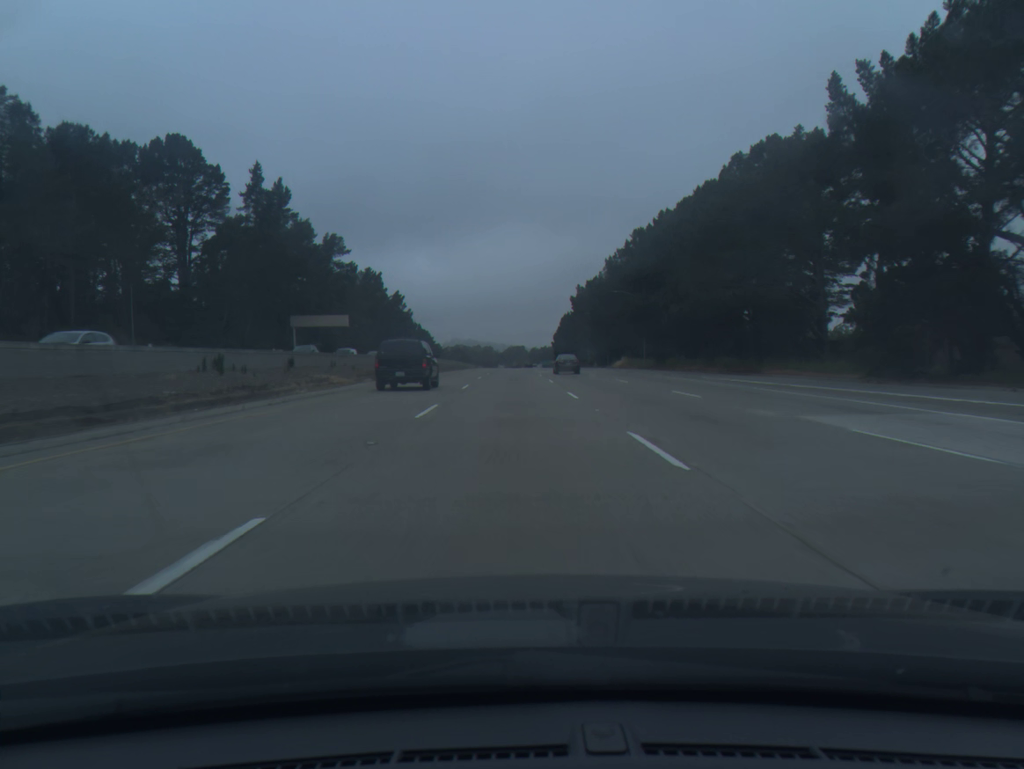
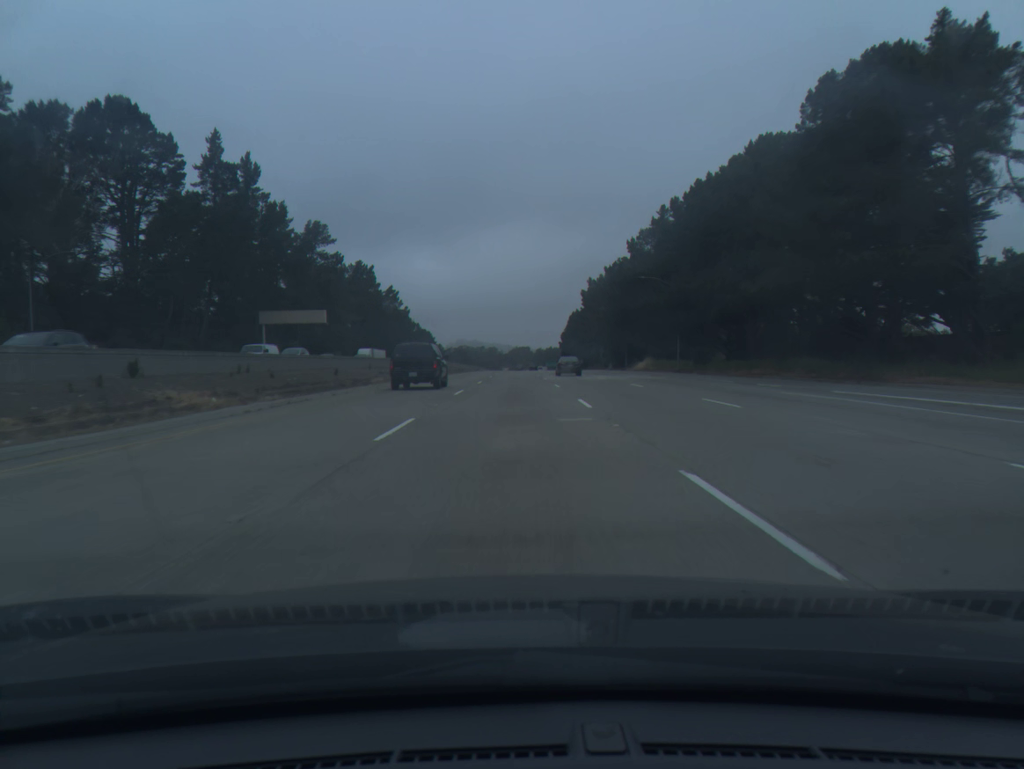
(-0.1, +18.7) m; 0°
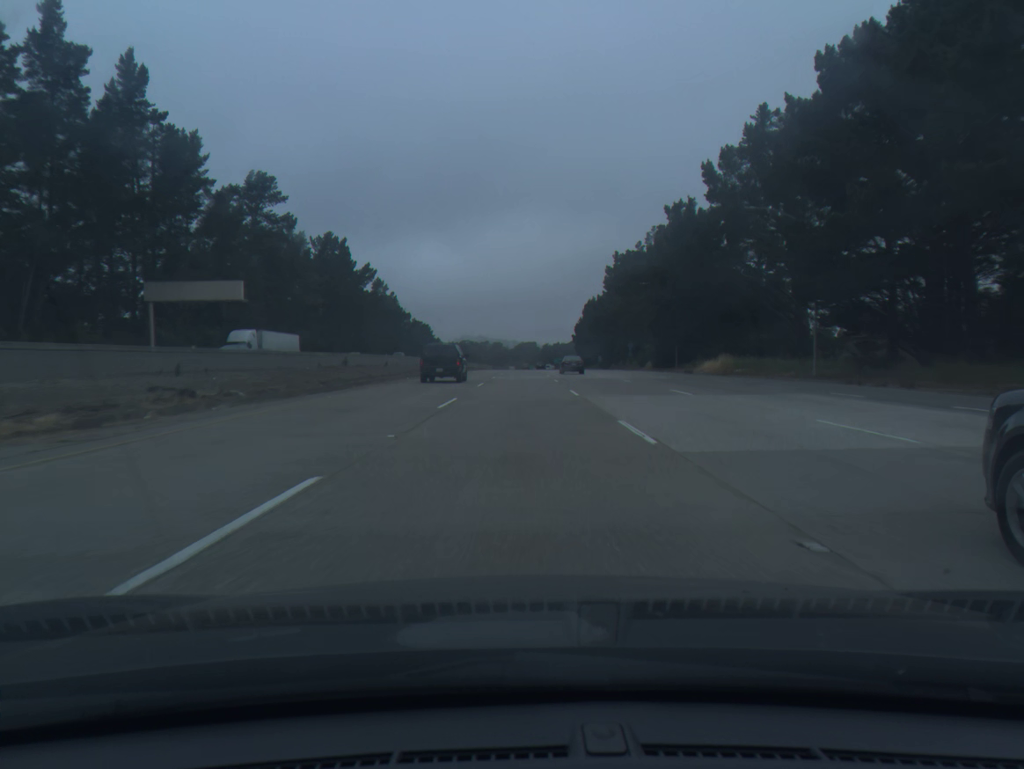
(-0.2, +37.4) m; -1°
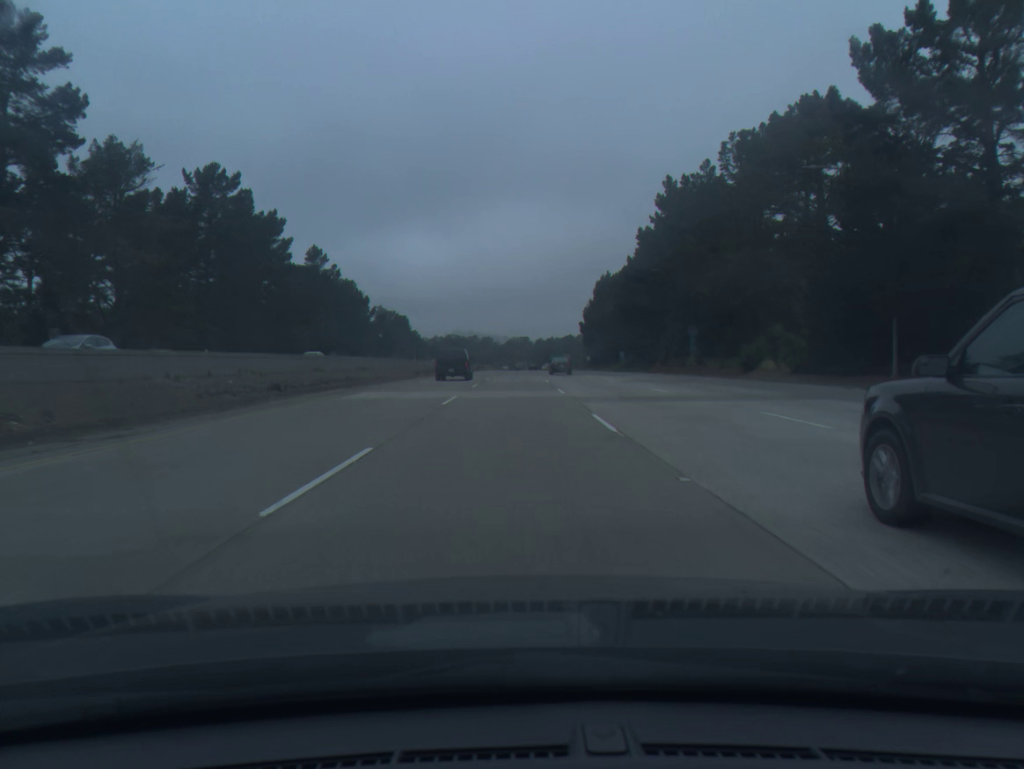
(+0.4, +56.2) m; +1°
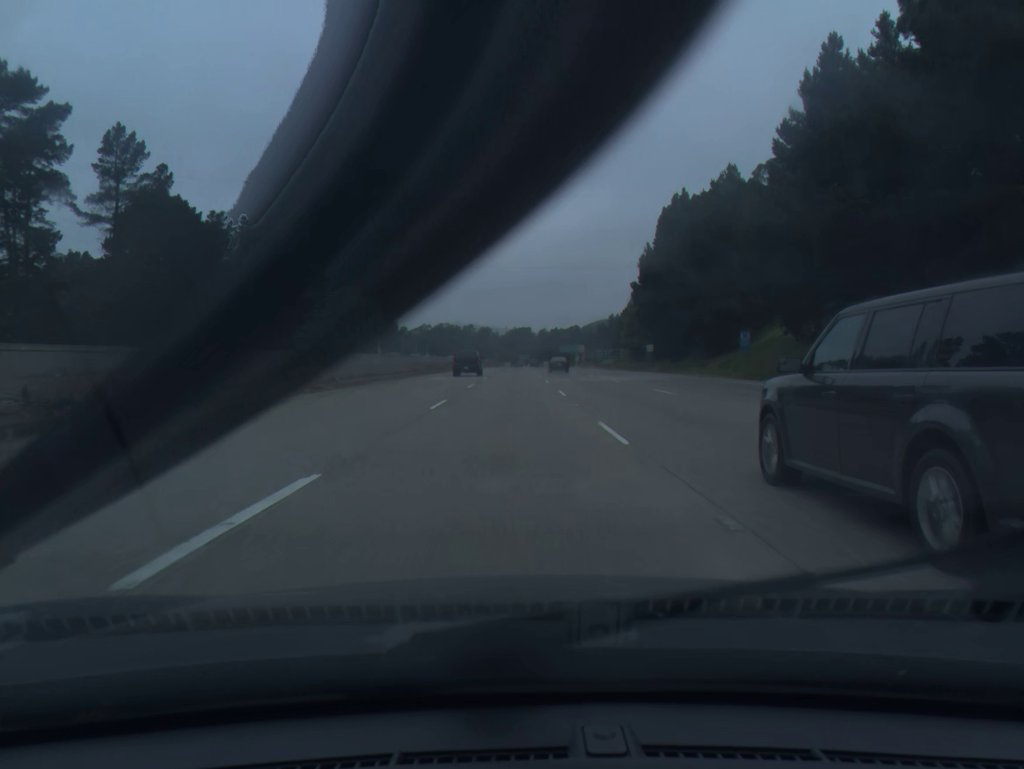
(-0.2, +75.1) m; 0°
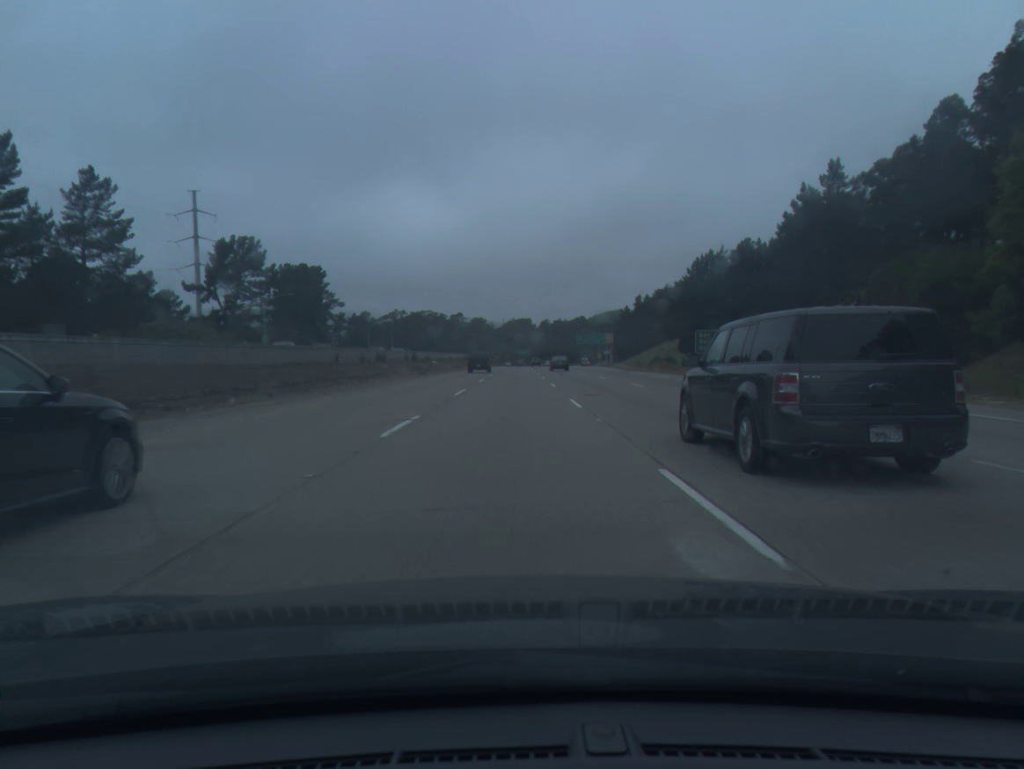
(-0.2, +94.0) m; 0°
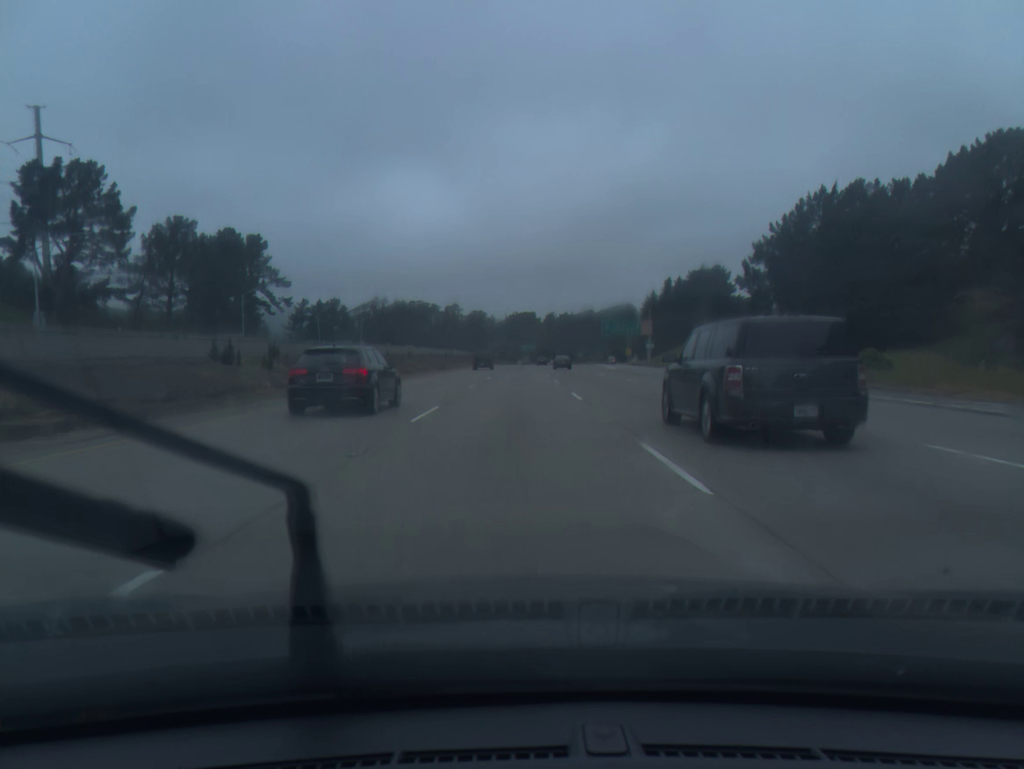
(-0.1, +56.3) m; 0°
